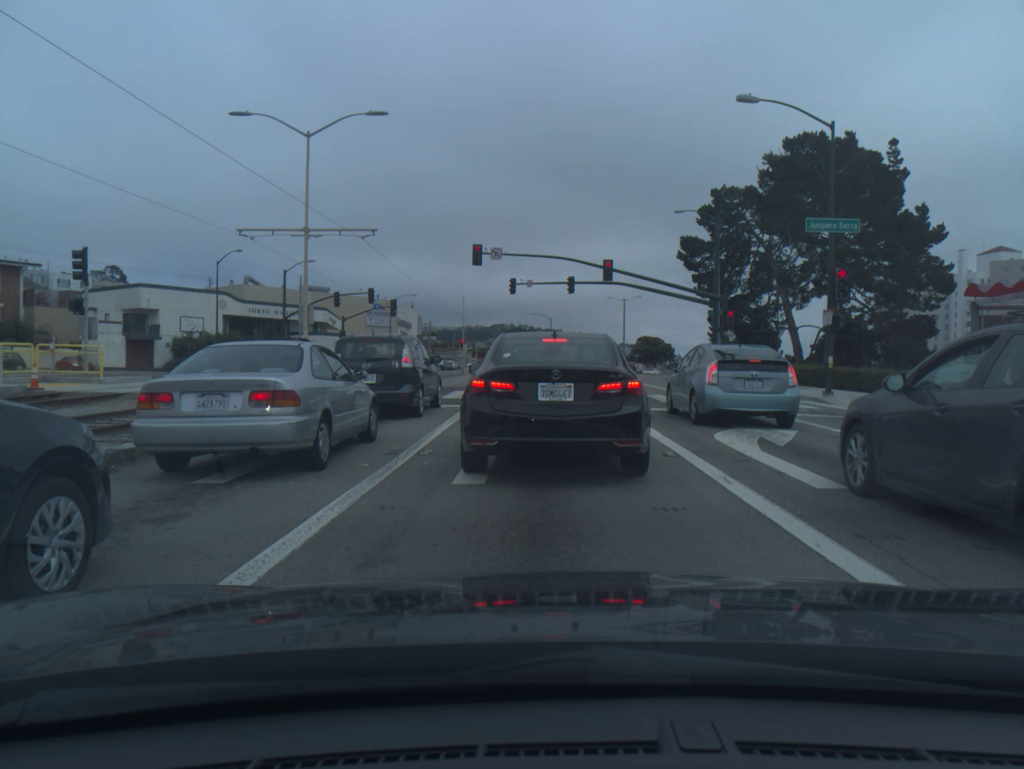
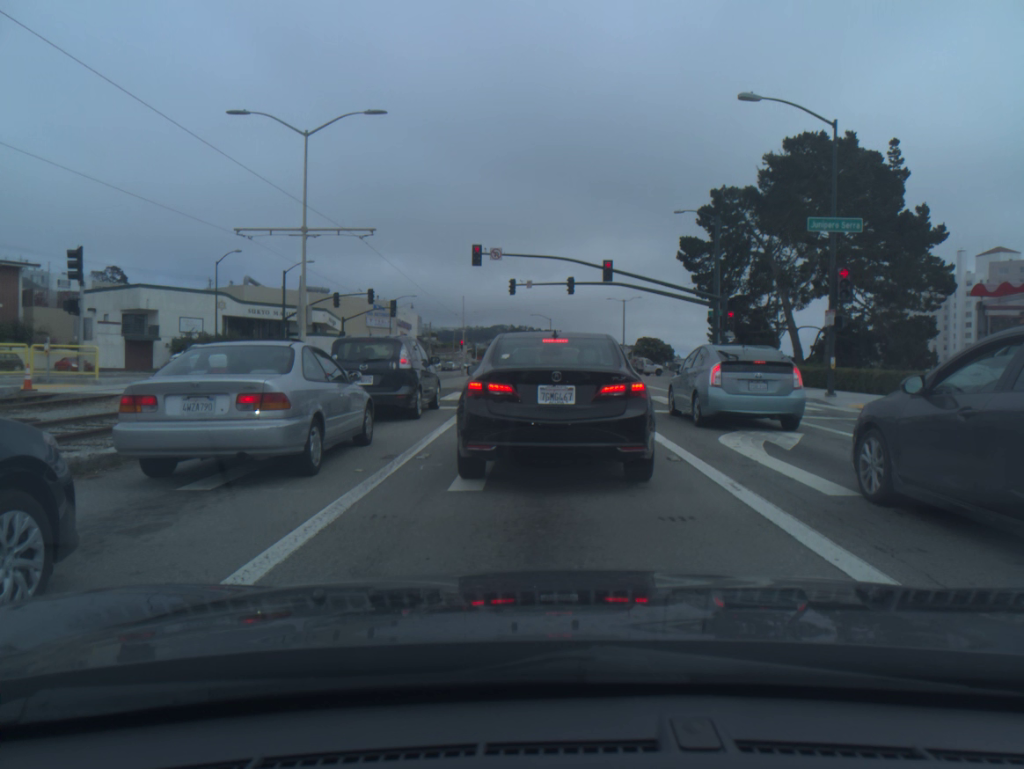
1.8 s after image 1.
(0.0, +0.3) m; 0°
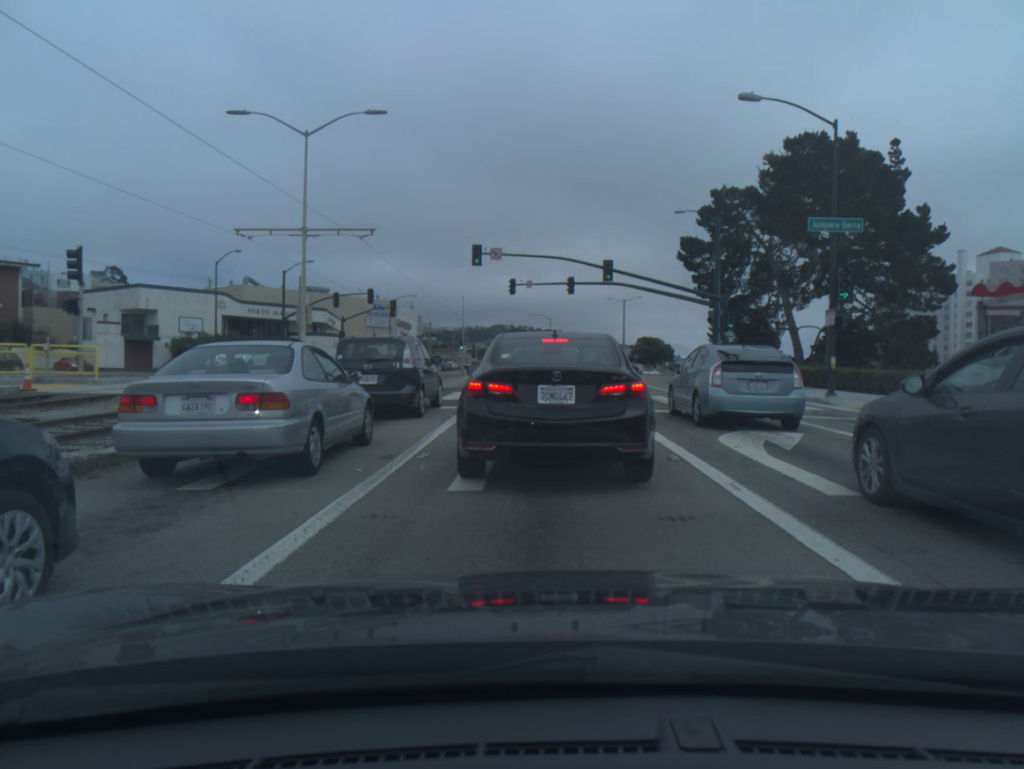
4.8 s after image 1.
(0.0, 0.0) m; 0°
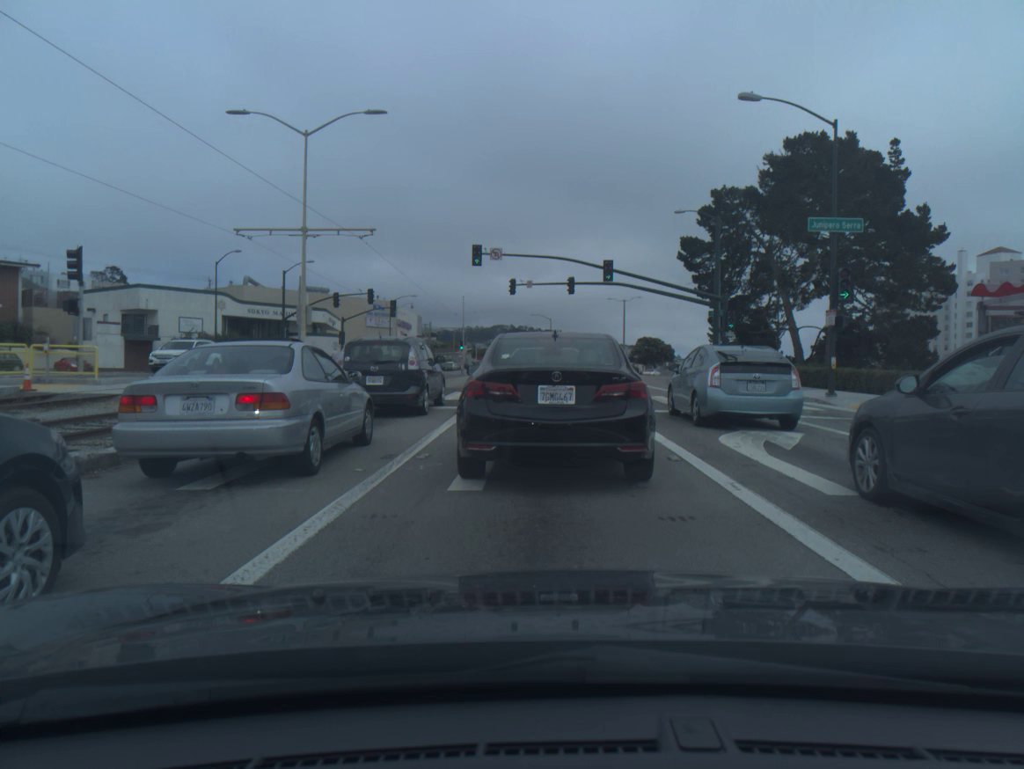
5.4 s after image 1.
(0.0, 0.0) m; 0°
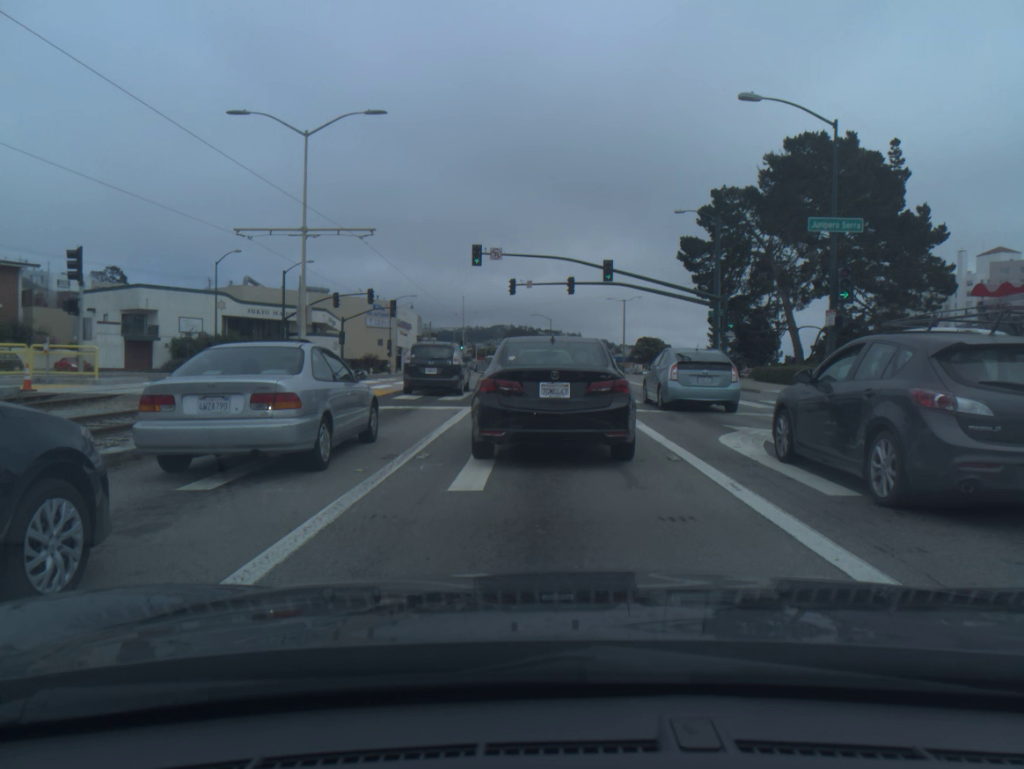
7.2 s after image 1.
(0.0, 0.0) m; 0°
